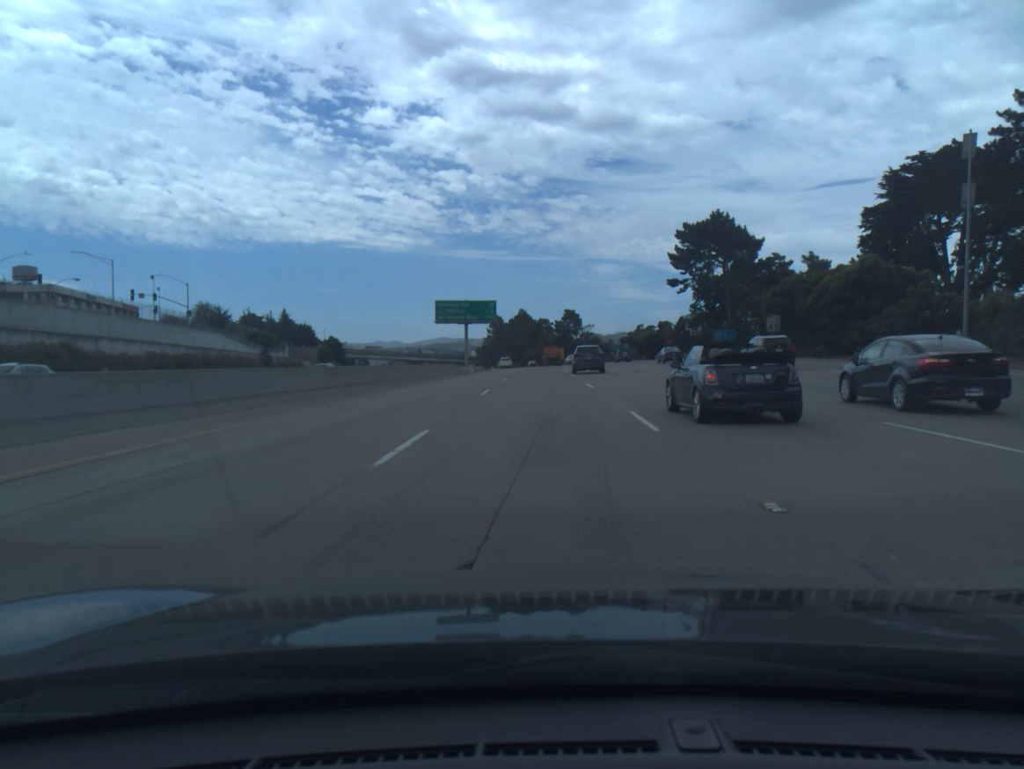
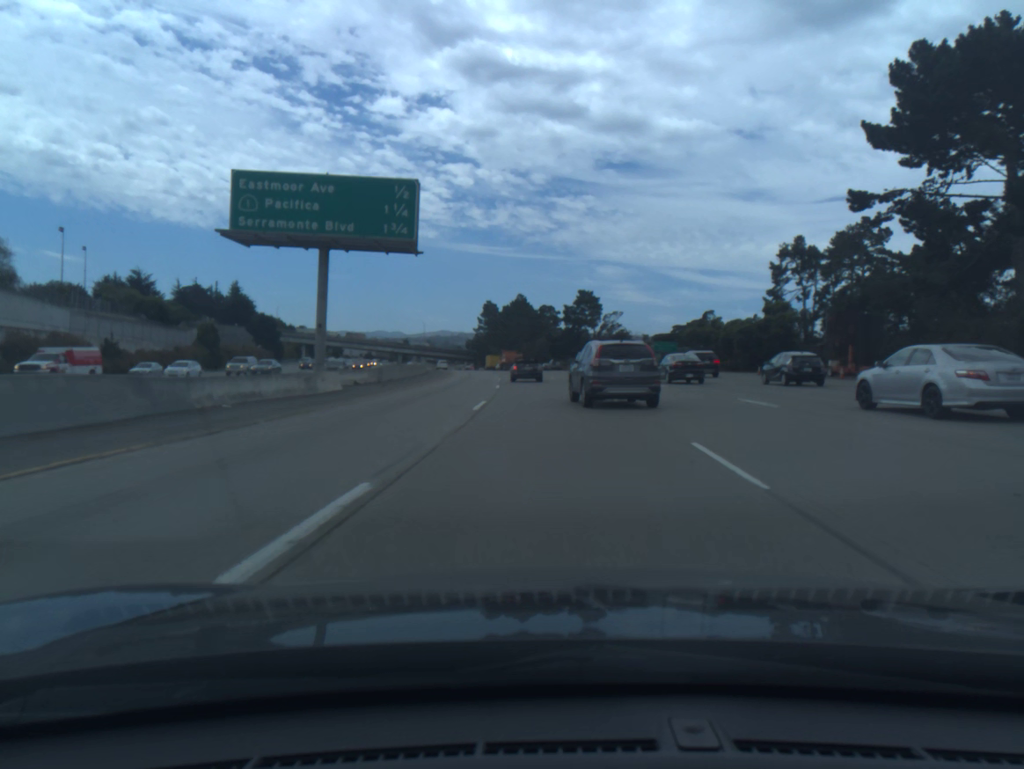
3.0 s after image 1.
(+0.1, +63.0) m; 0°
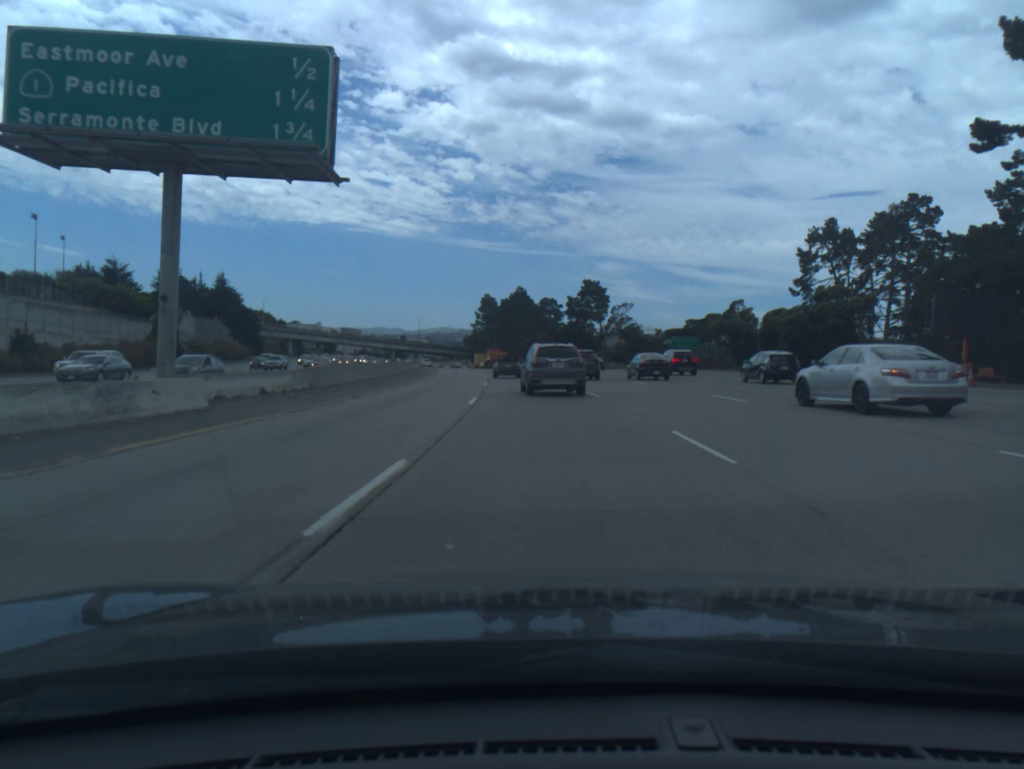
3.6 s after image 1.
(0.0, +13.0) m; 0°
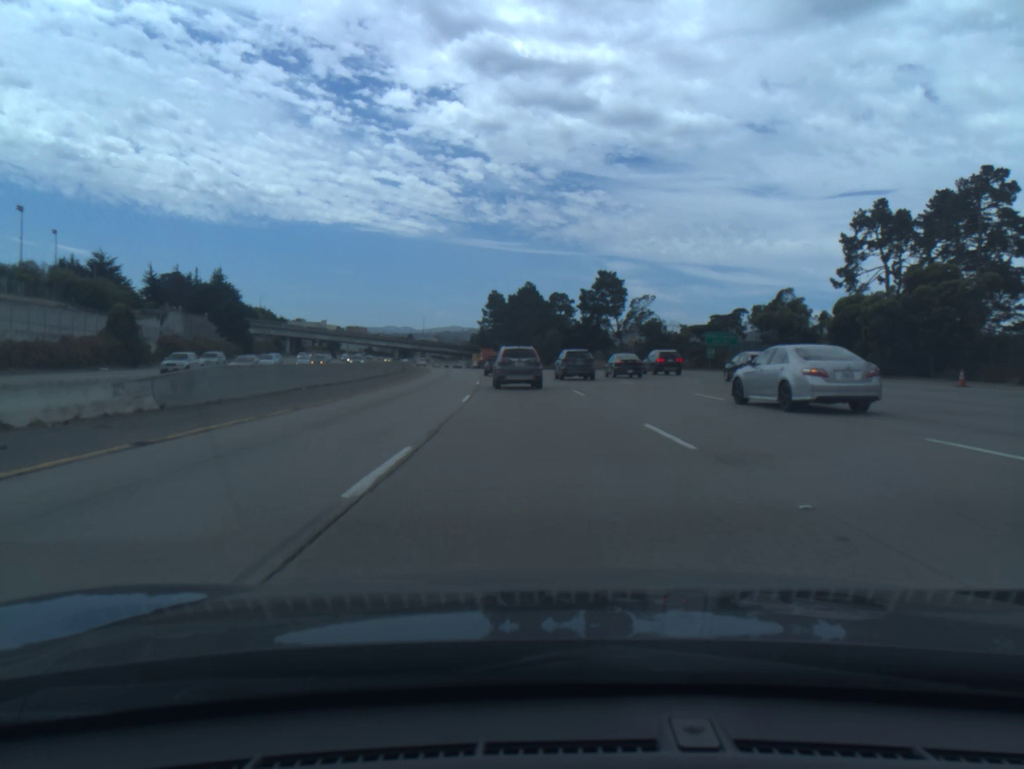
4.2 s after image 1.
(-0.1, +13.2) m; -1°
